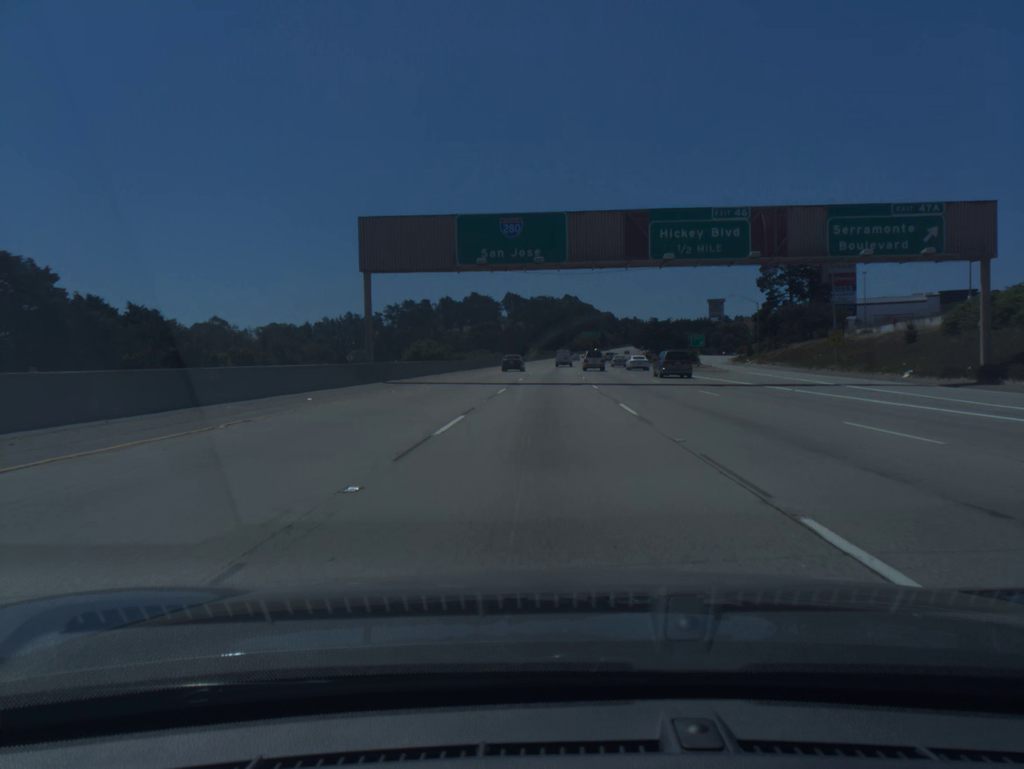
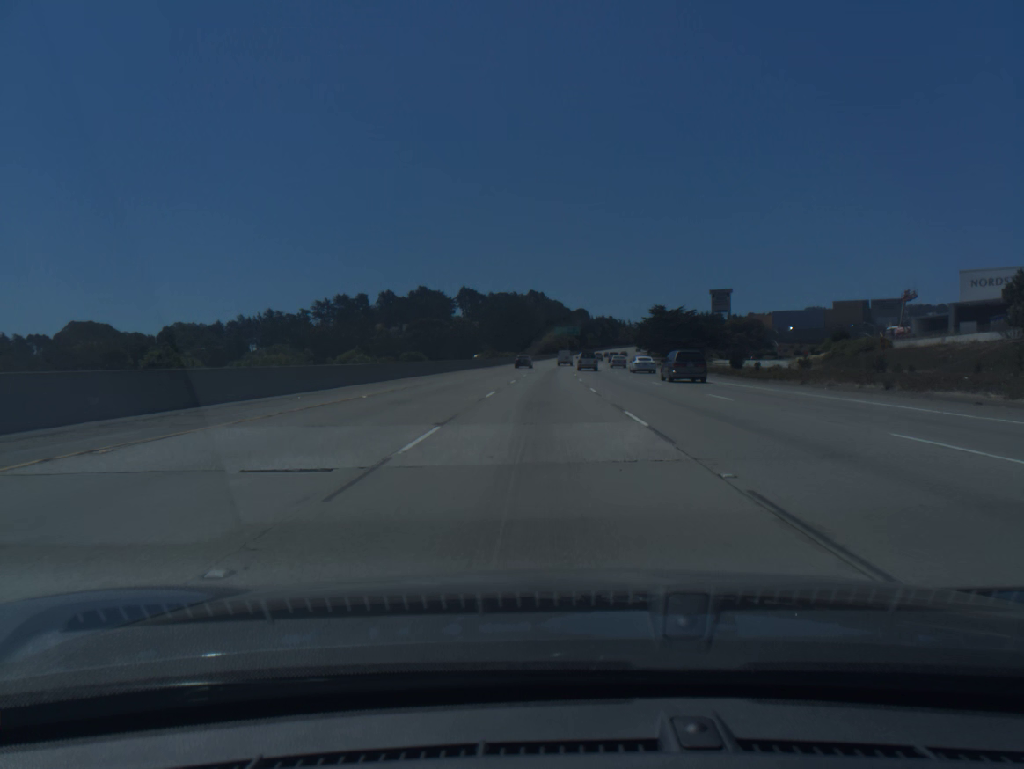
(+2.1, +90.7) m; +3°
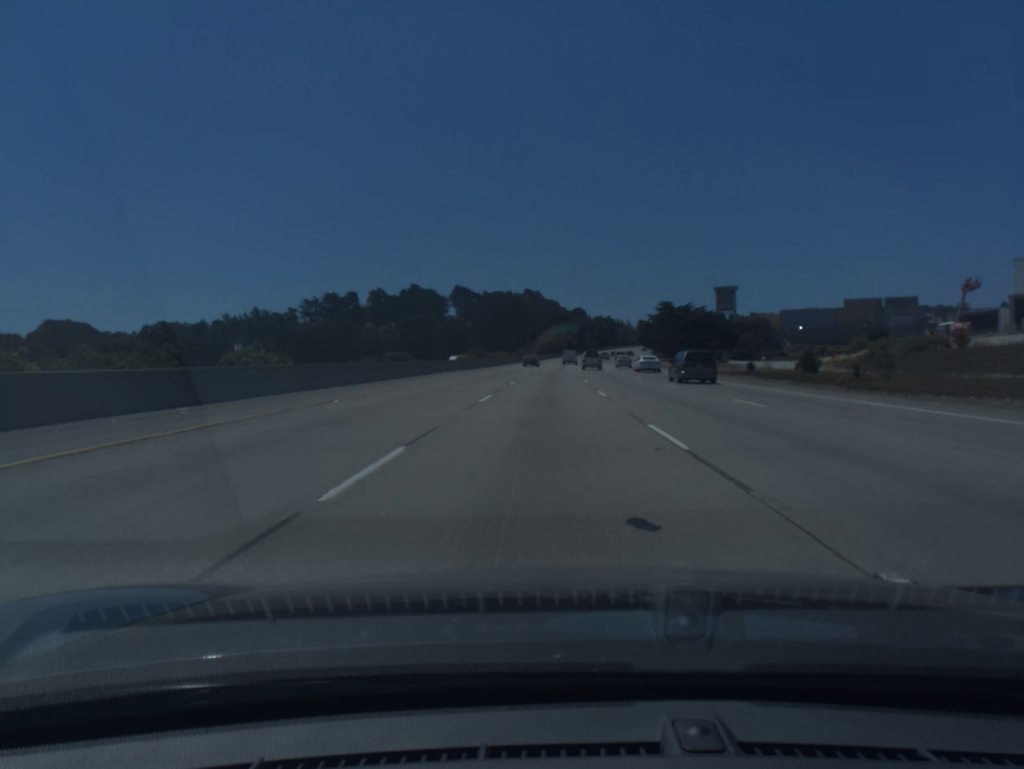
(0.0, +18.2) m; 0°
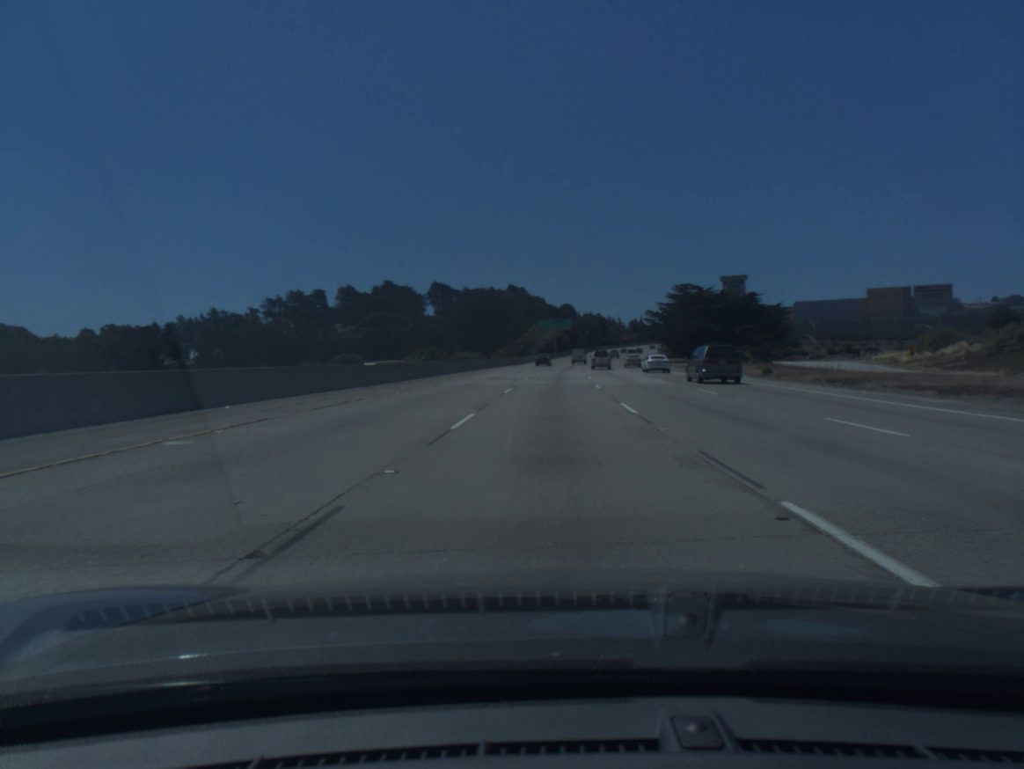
(+0.3, +36.7) m; +1°
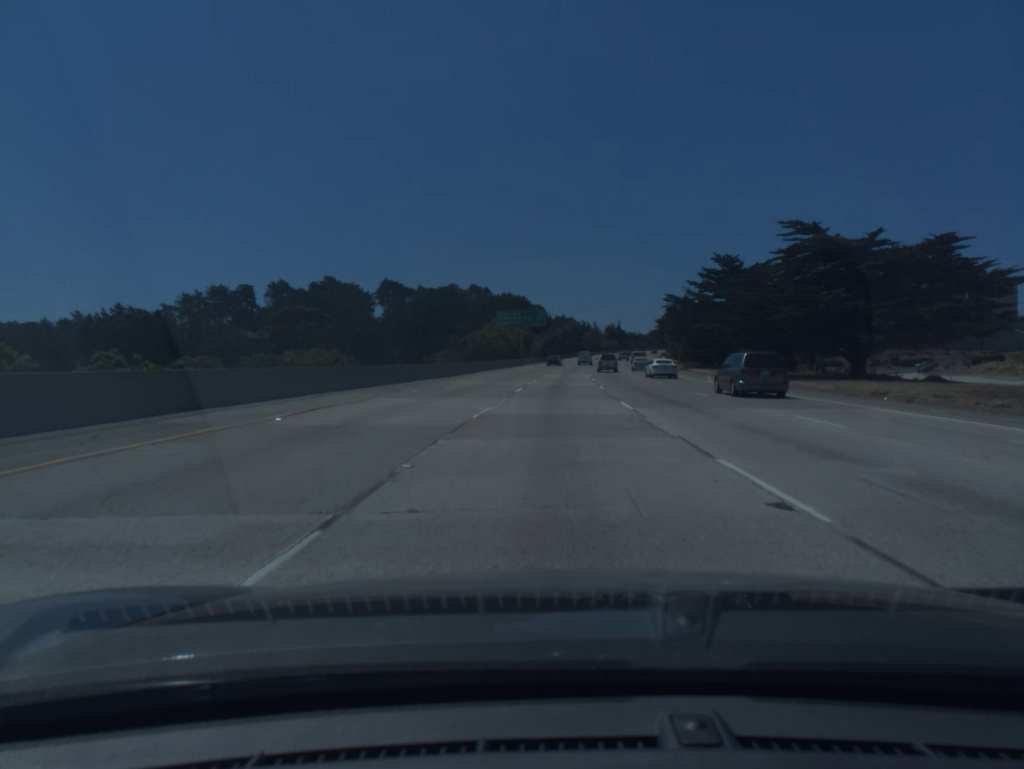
(+1.0, +55.7) m; +2°
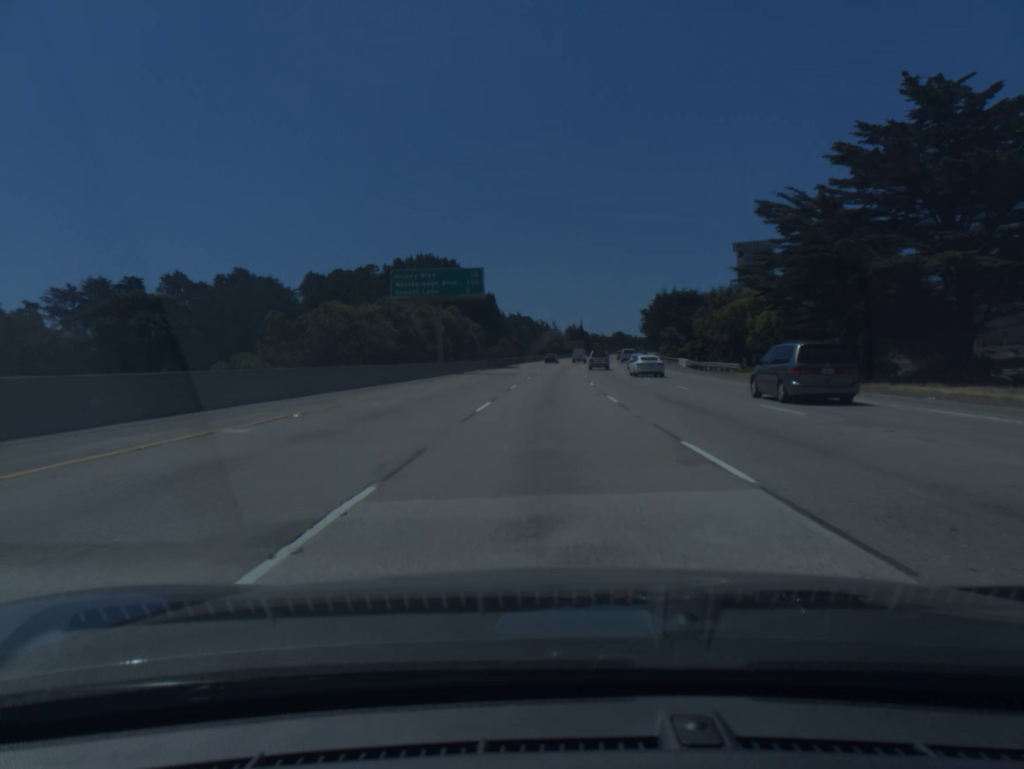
(+1.7, +56.6) m; +3°
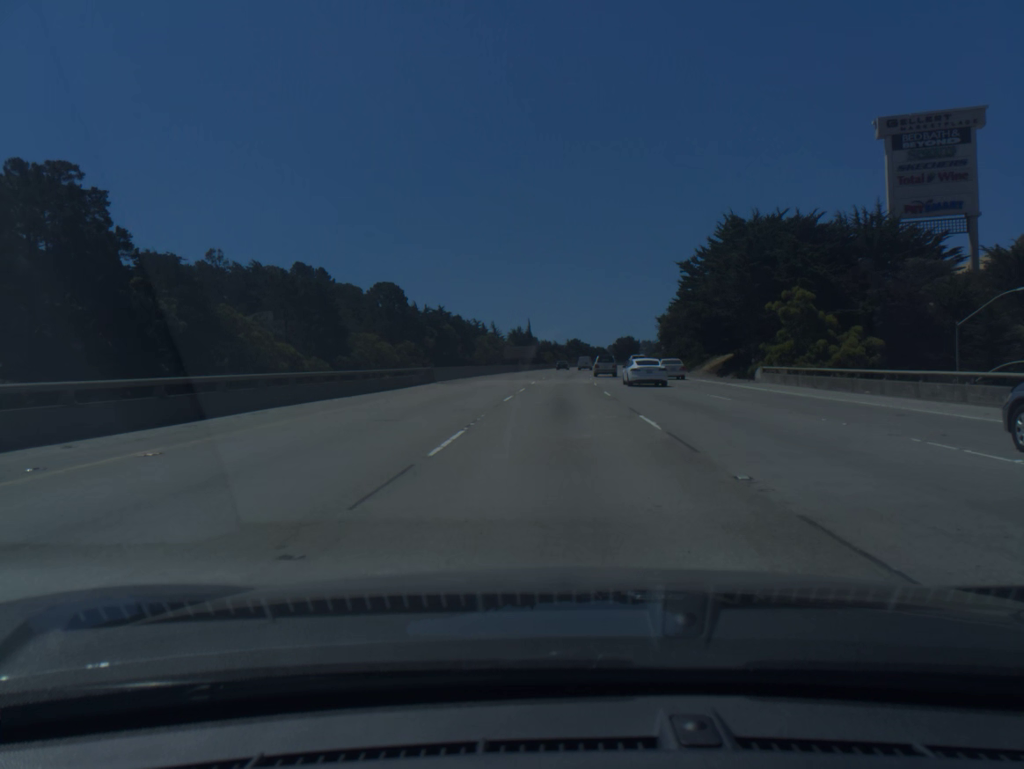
(+3.3, +95.9) m; +4°
